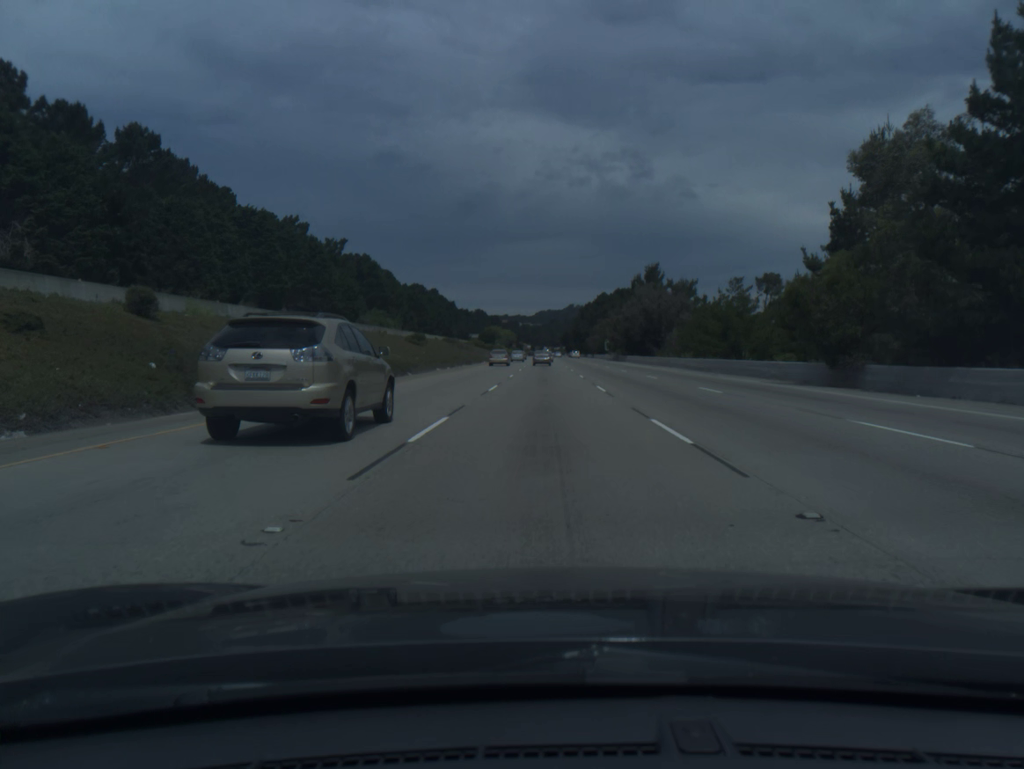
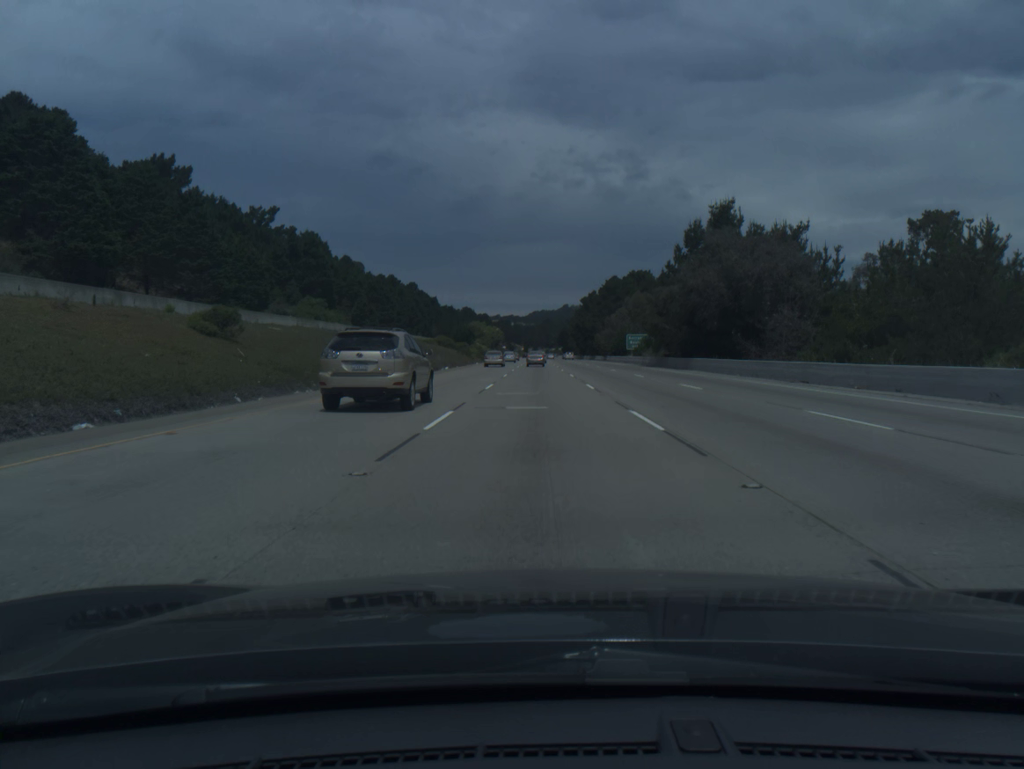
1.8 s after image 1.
(+0.2, +56.6) m; 0°
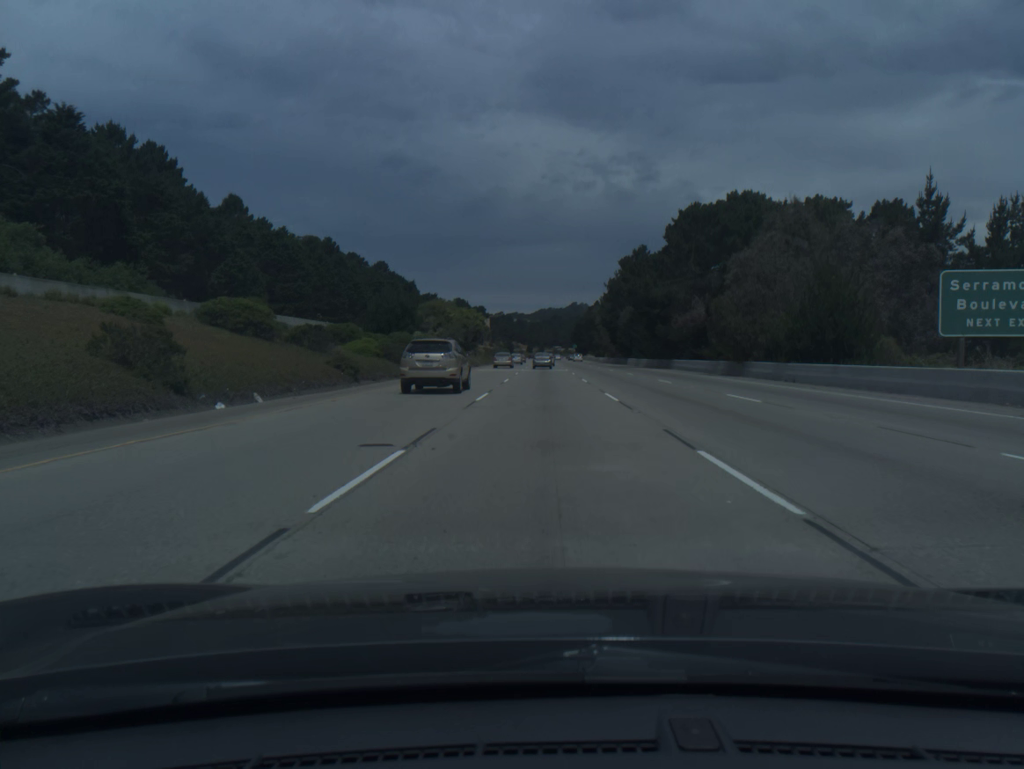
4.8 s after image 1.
(-0.5, +93.8) m; -1°
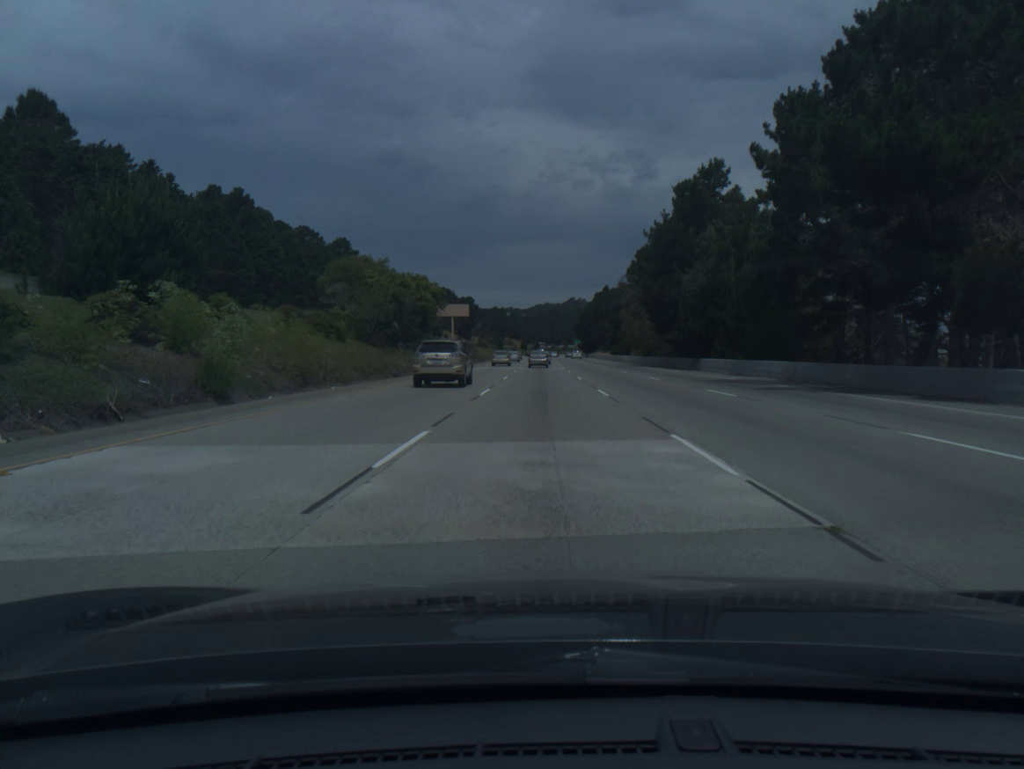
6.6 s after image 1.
(+0.2, +56.1) m; 0°
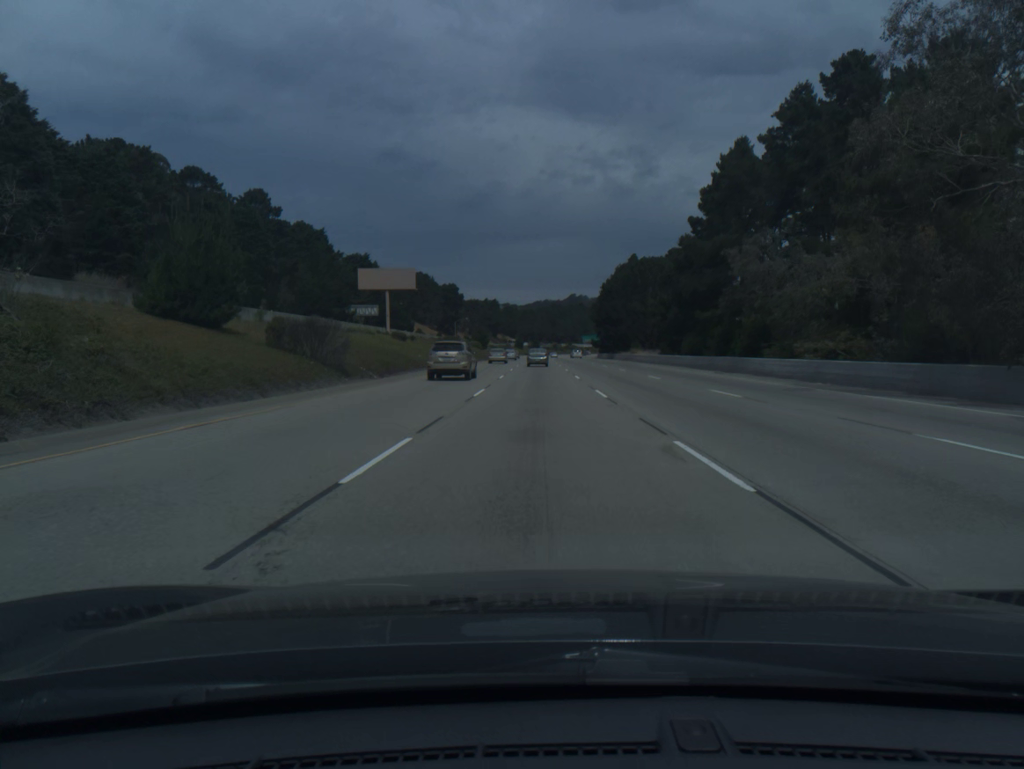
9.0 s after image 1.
(+0.1, +74.2) m; 0°
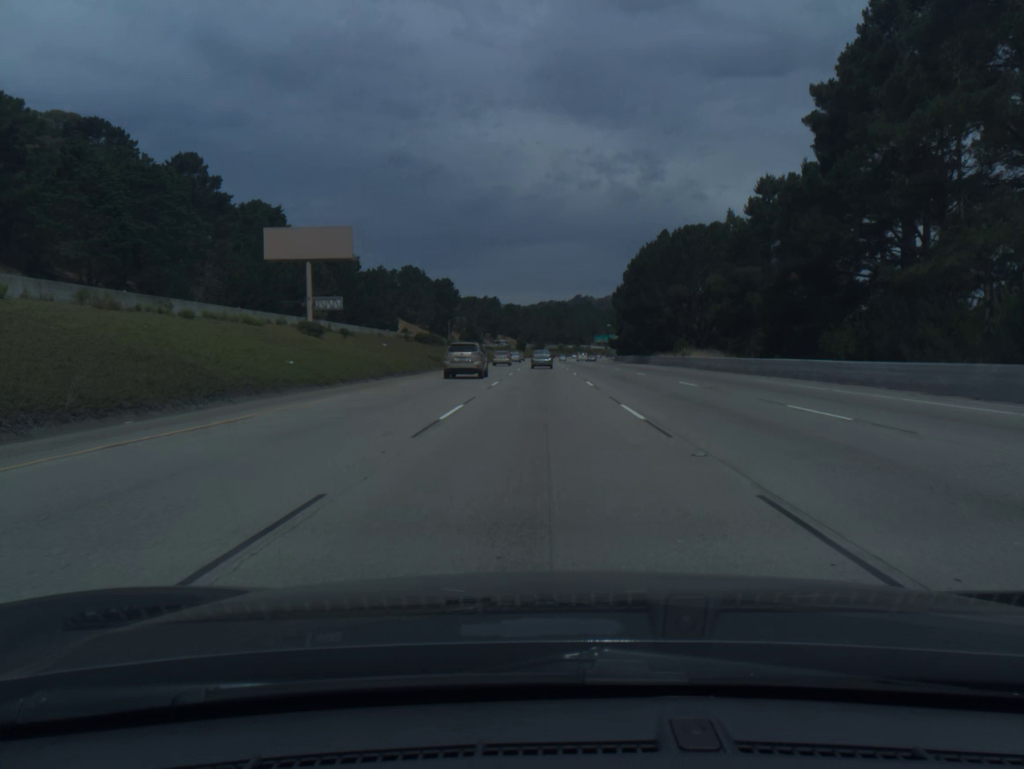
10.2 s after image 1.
(-0.1, +36.6) m; 0°
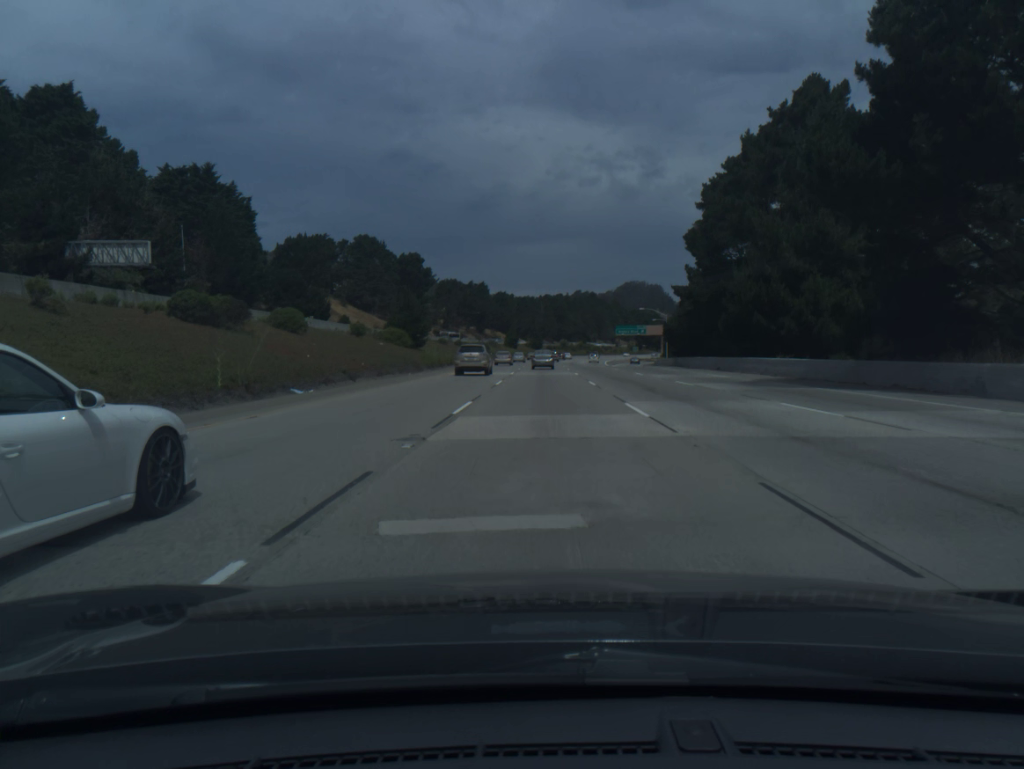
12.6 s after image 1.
(0.0, +72.2) m; 0°
